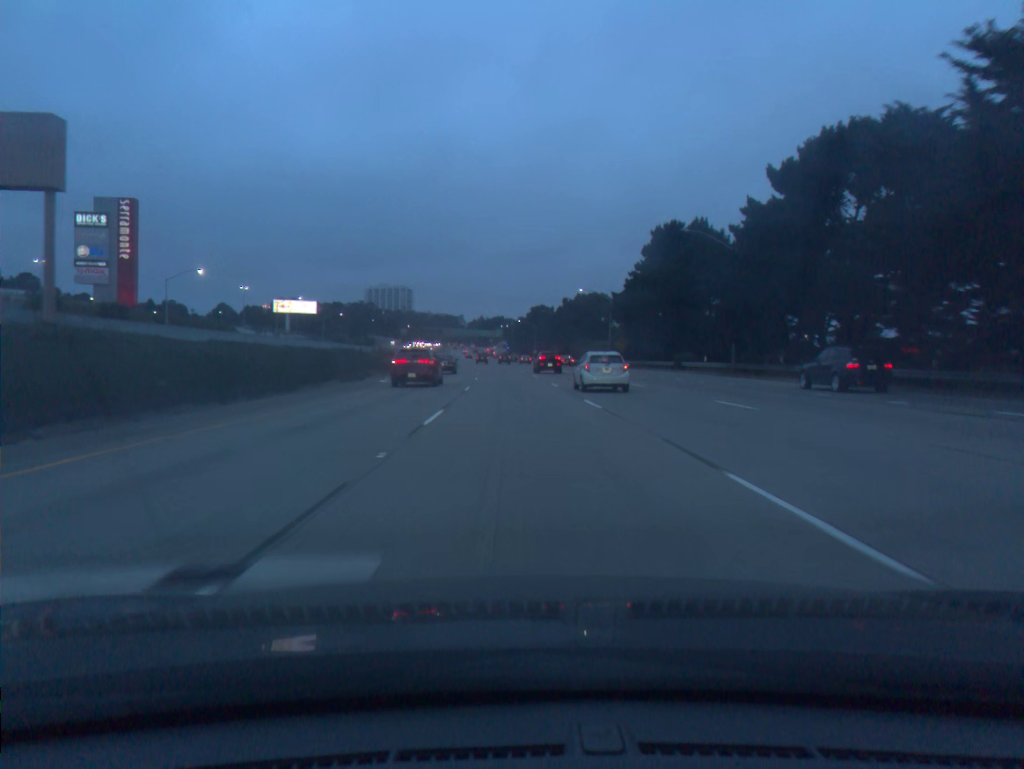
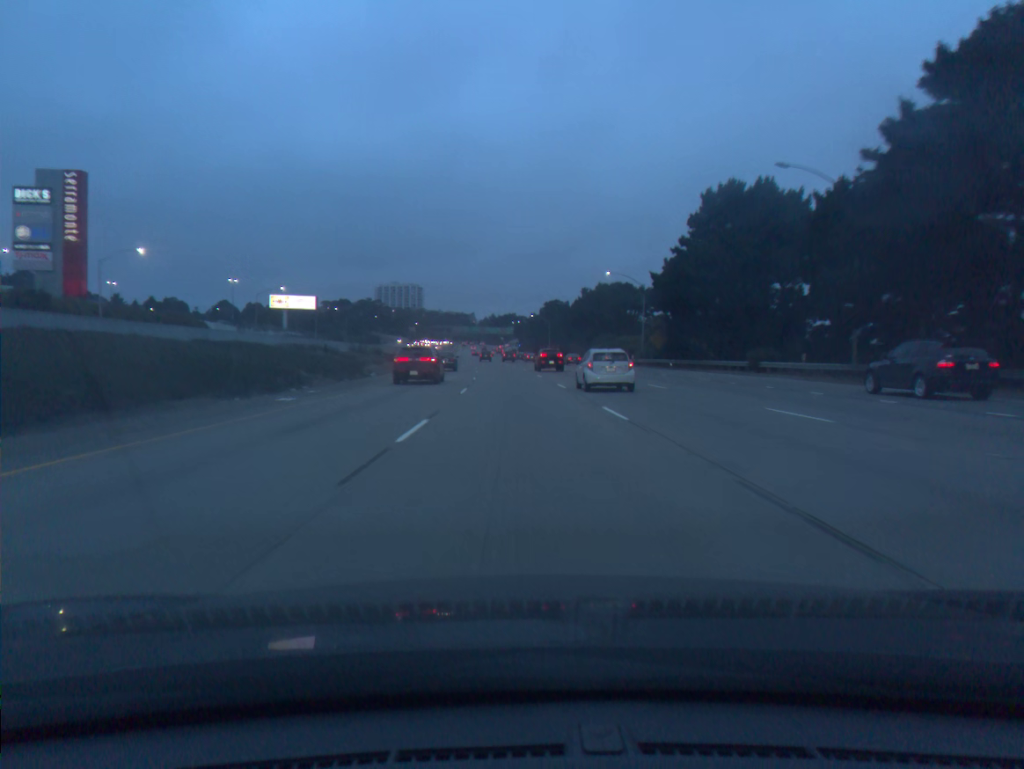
(-0.1, +18.7) m; -1°
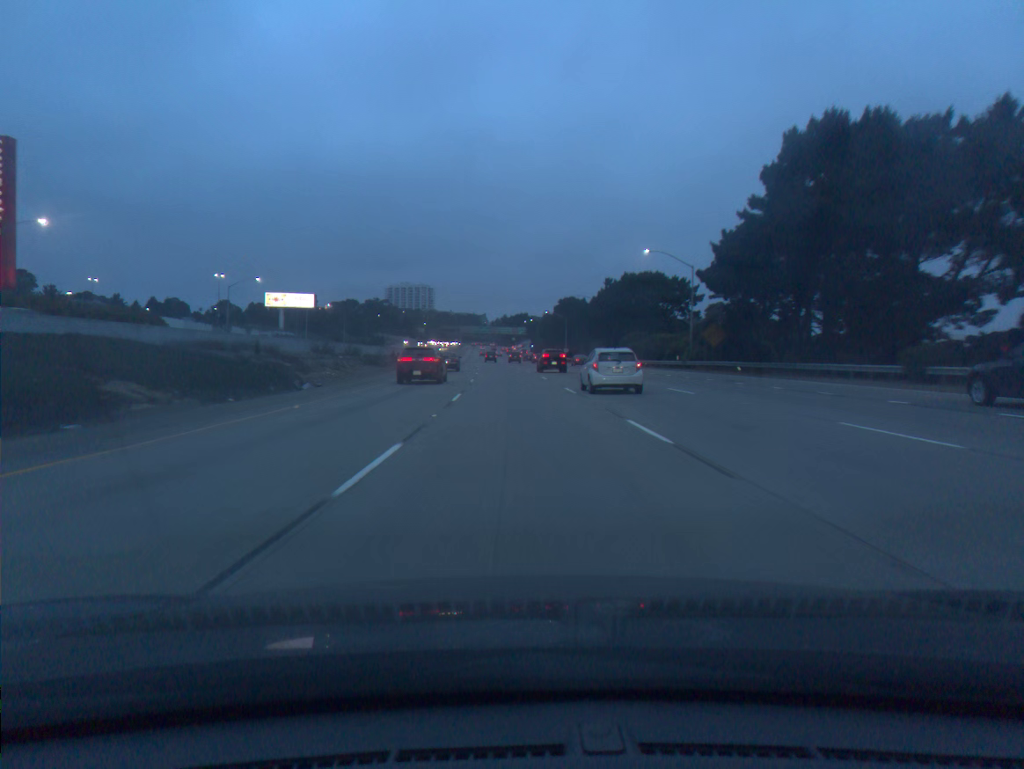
(-0.2, +18.5) m; -1°
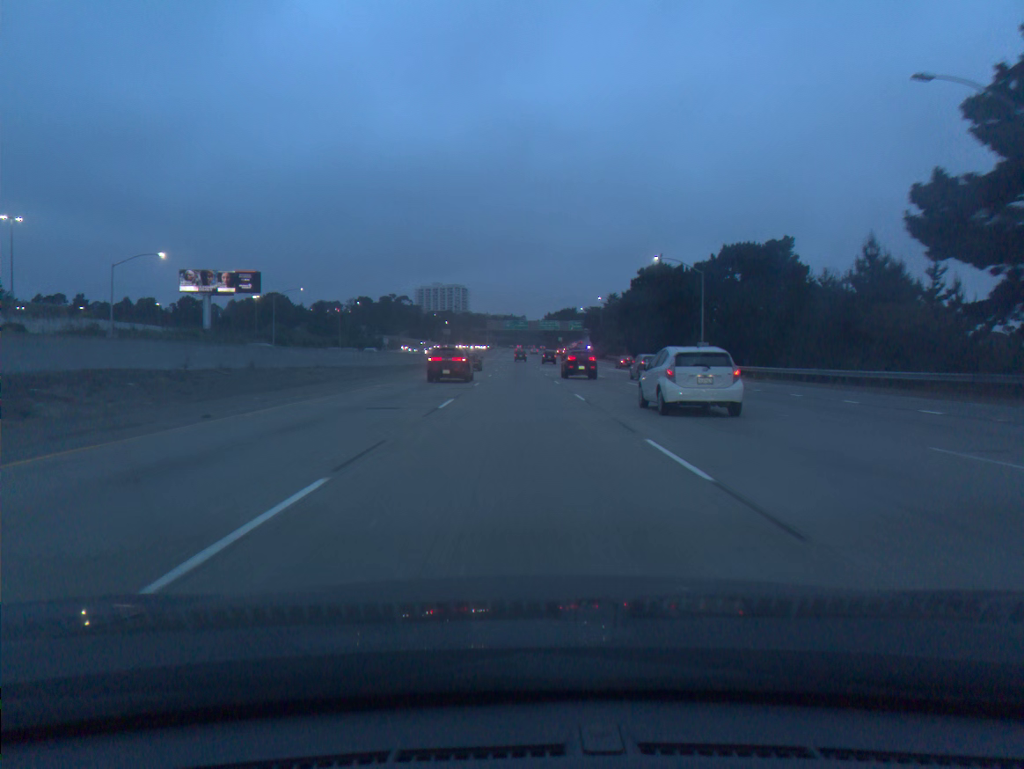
(-2.9, +90.8) m; -3°
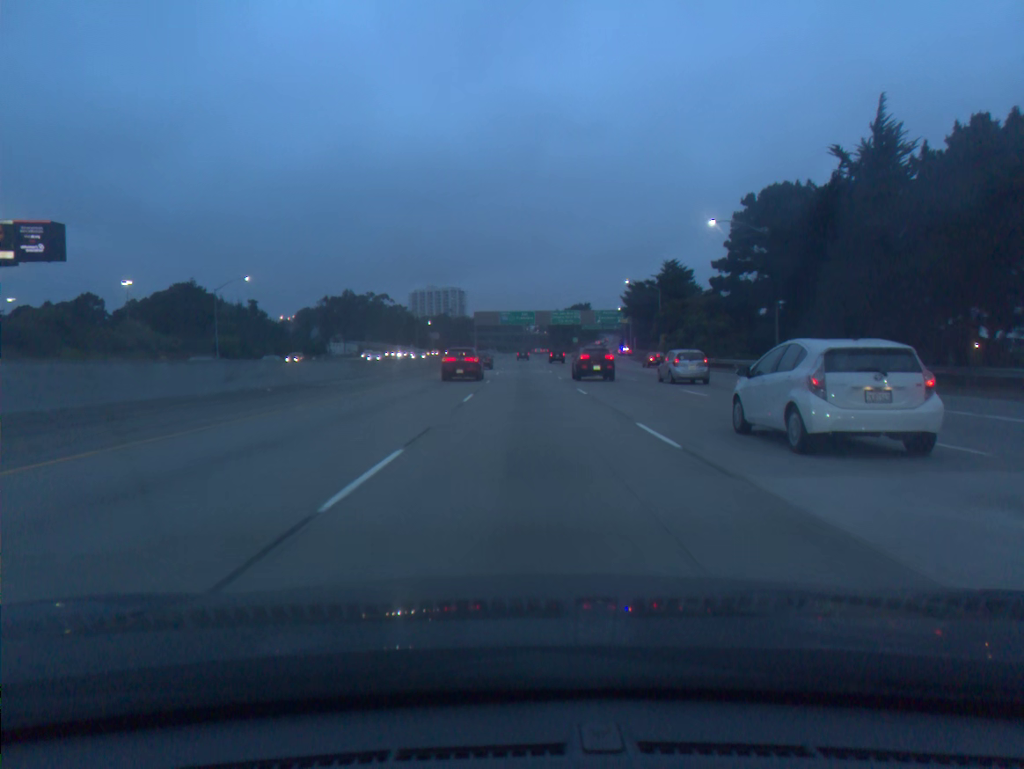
(-0.2, +70.3) m; 0°
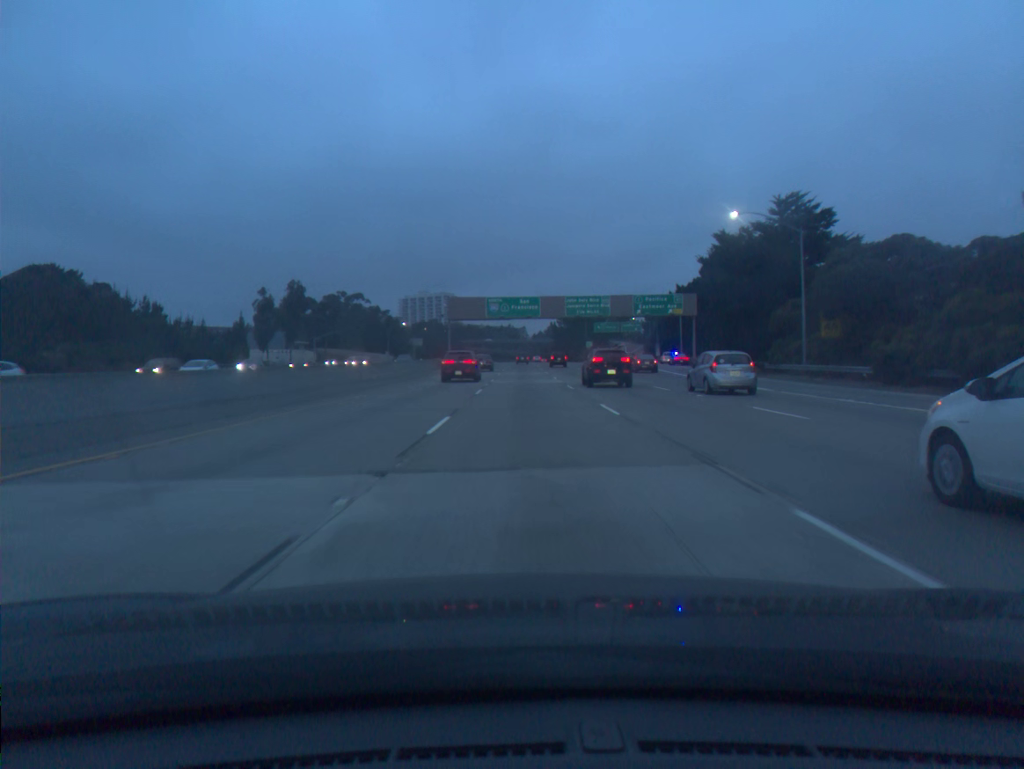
(+0.1, +52.0) m; 0°
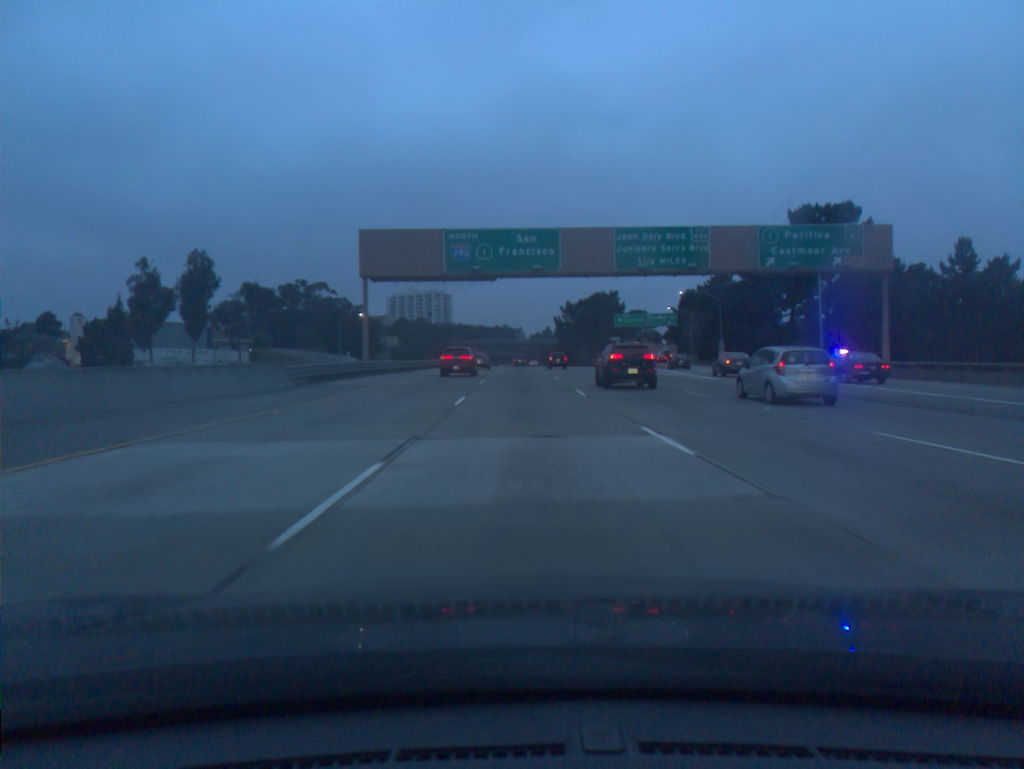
(+0.1, +51.4) m; 0°
